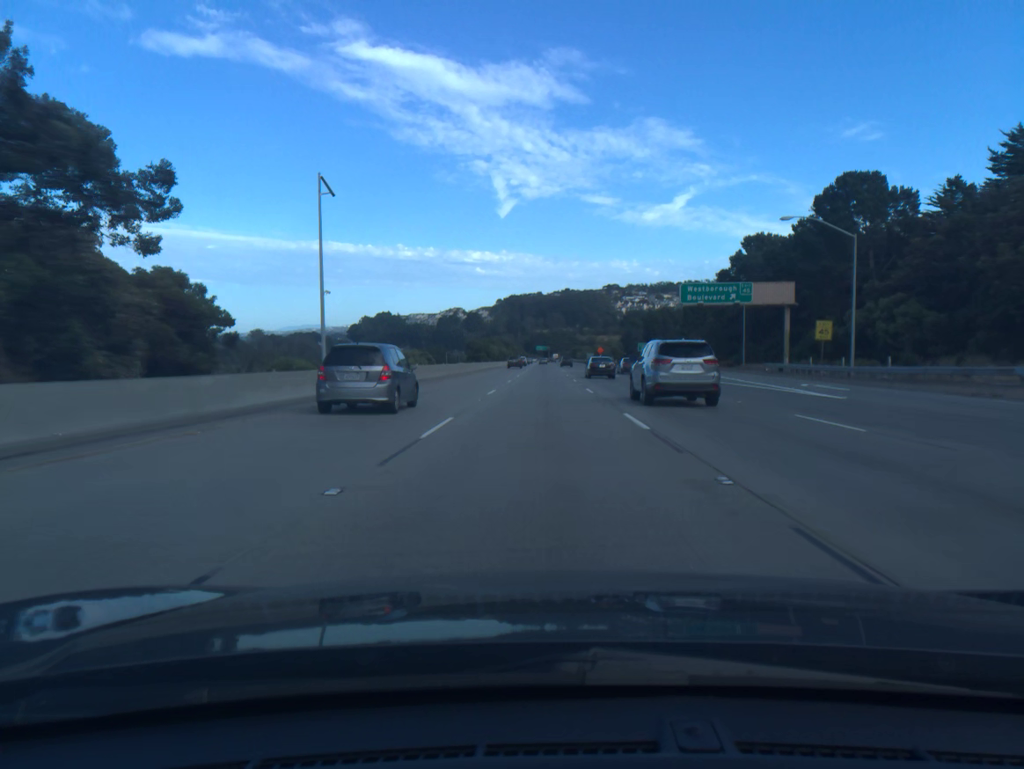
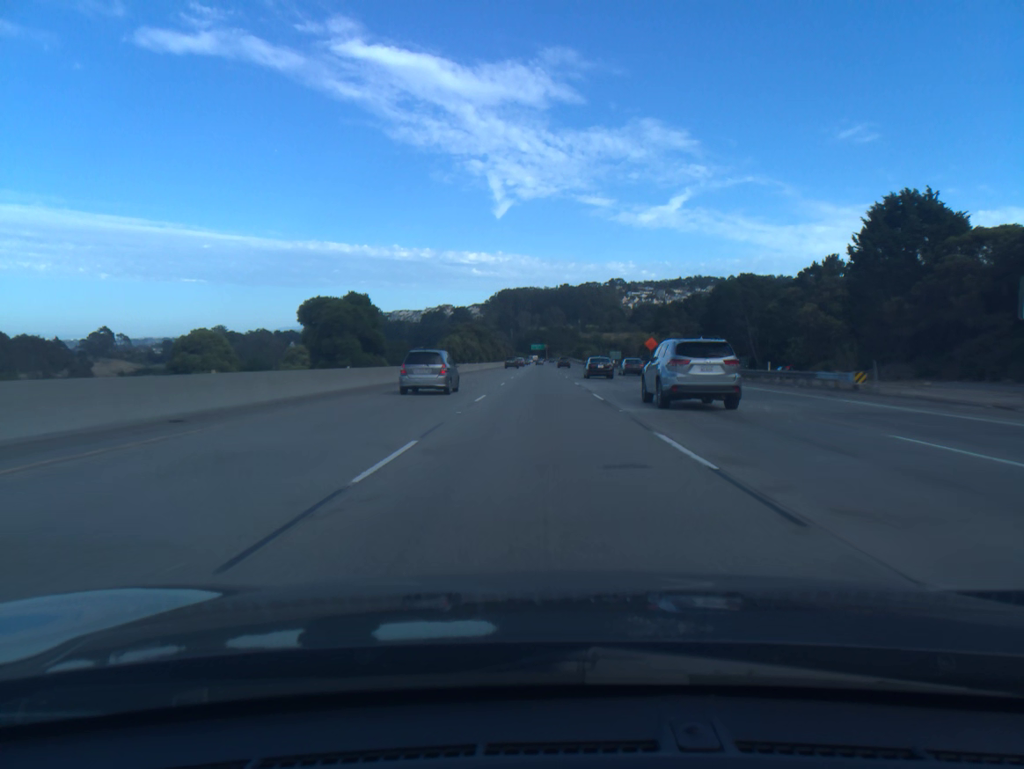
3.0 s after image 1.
(+0.2, +92.6) m; 0°
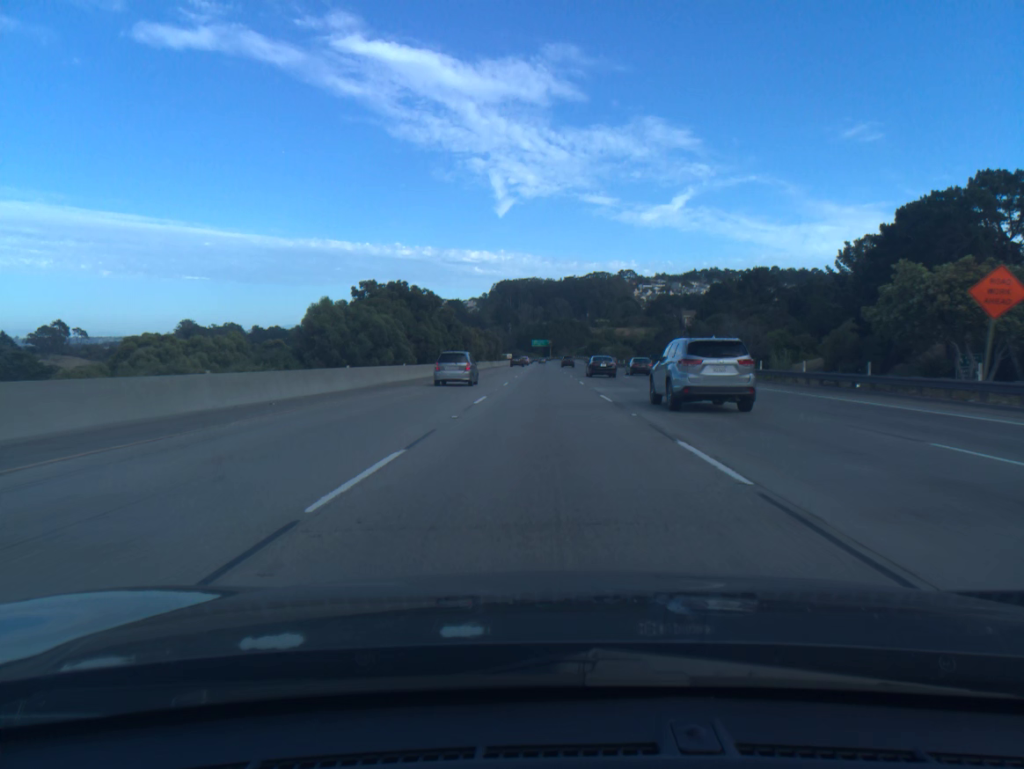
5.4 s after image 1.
(-0.3, +74.1) m; 0°
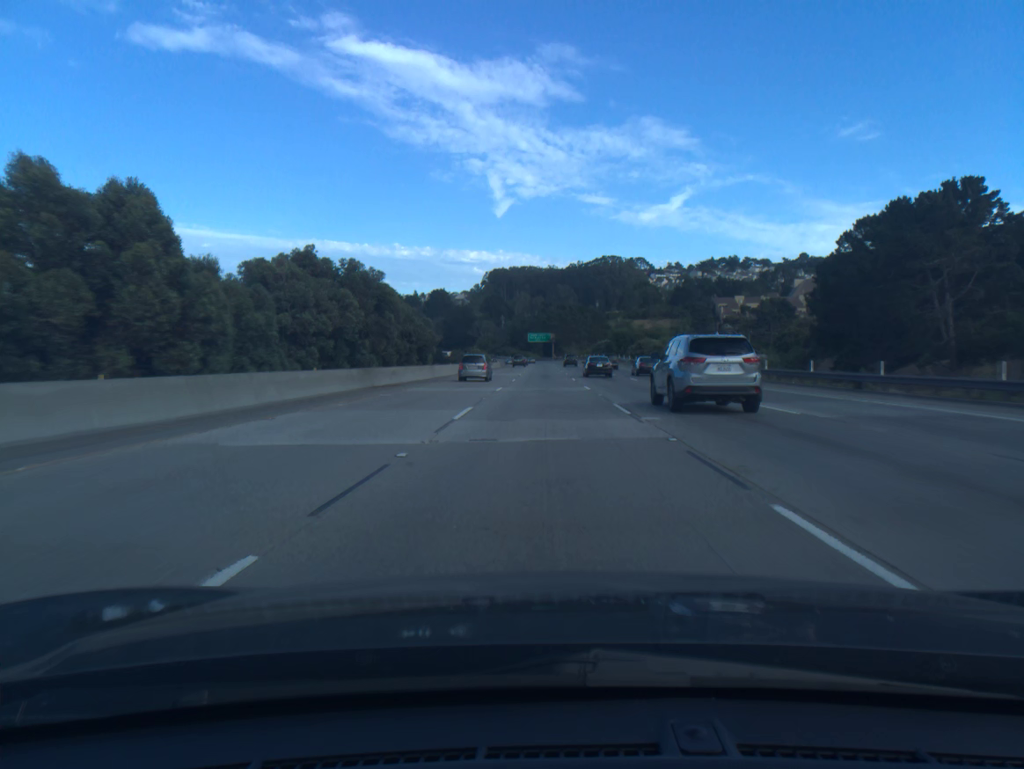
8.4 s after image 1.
(+0.3, +92.7) m; 0°
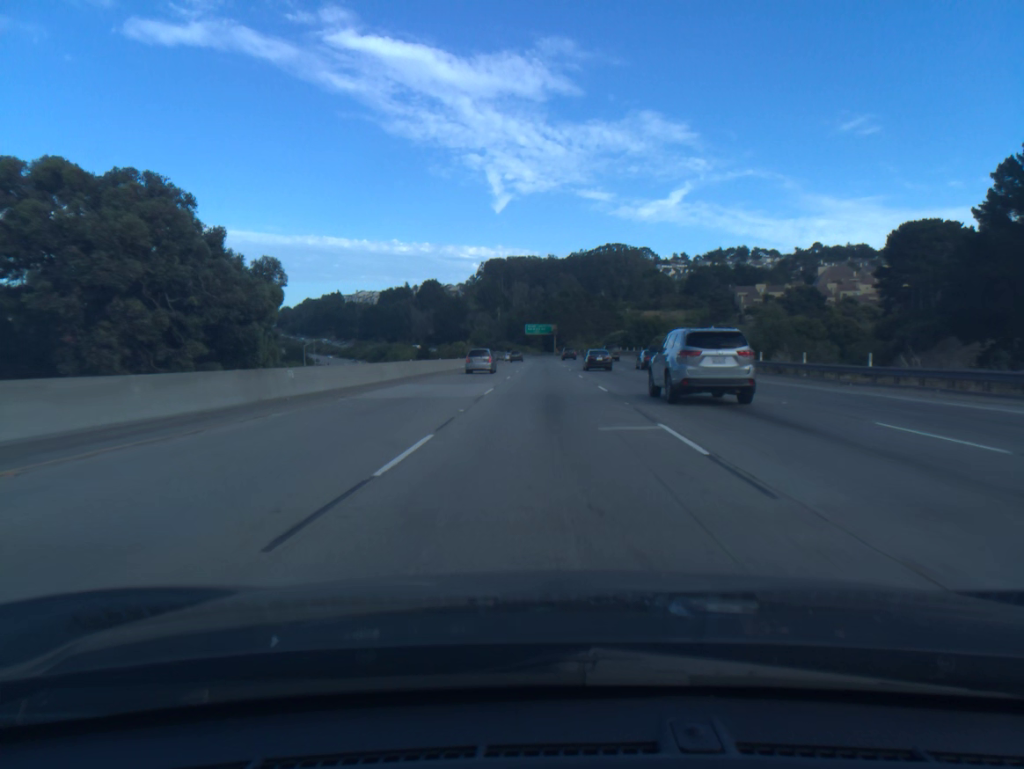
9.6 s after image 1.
(0.0, +37.0) m; 0°
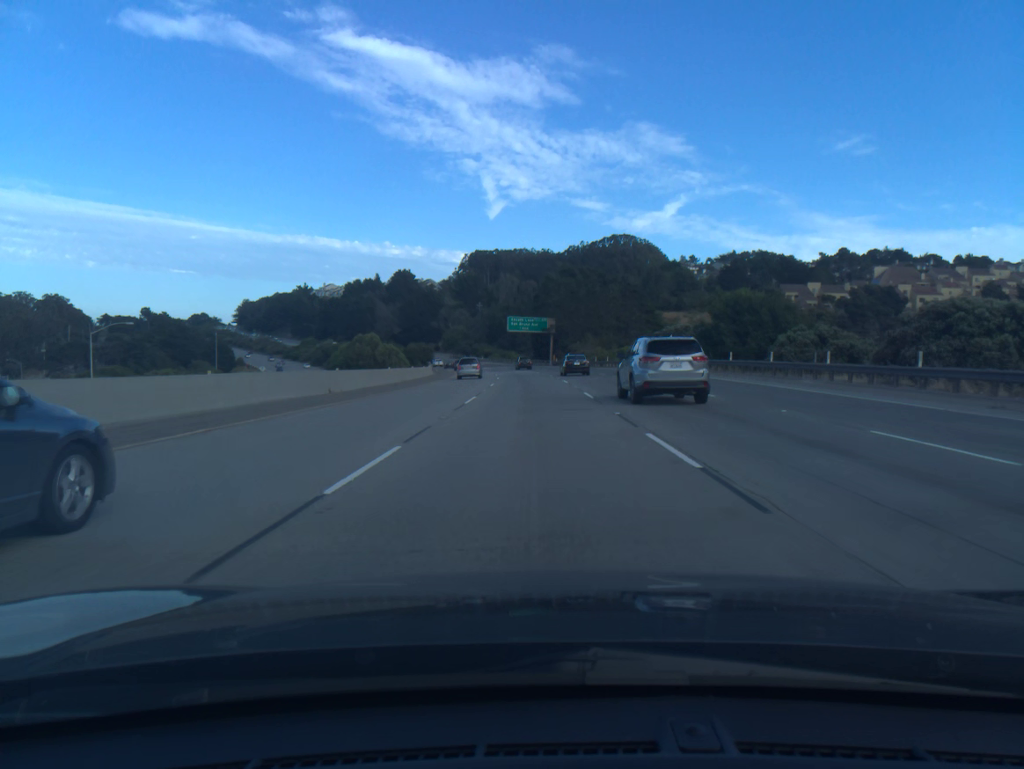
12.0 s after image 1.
(+0.2, +73.7) m; +1°
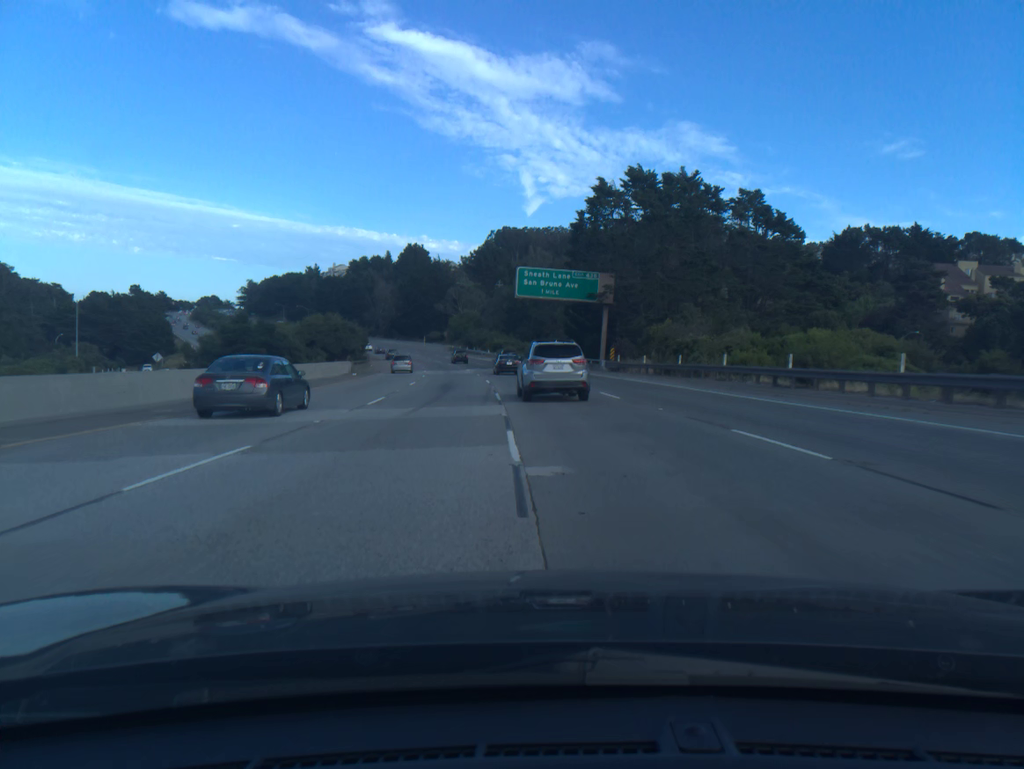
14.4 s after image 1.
(-0.5, +72.6) m; -2°
